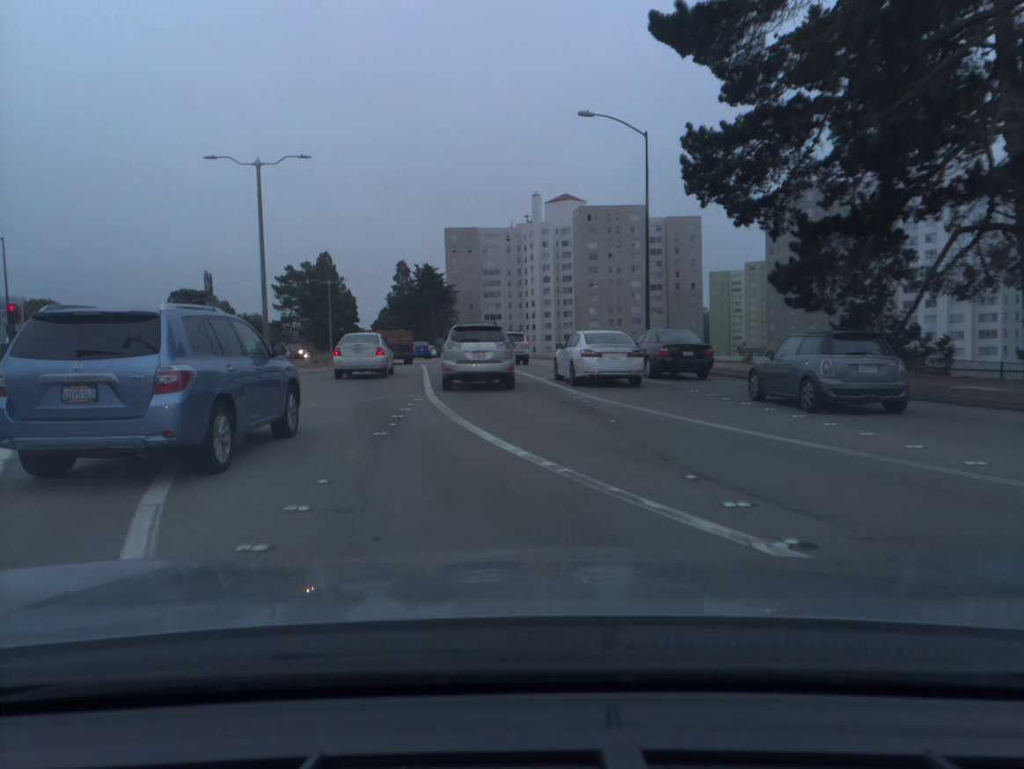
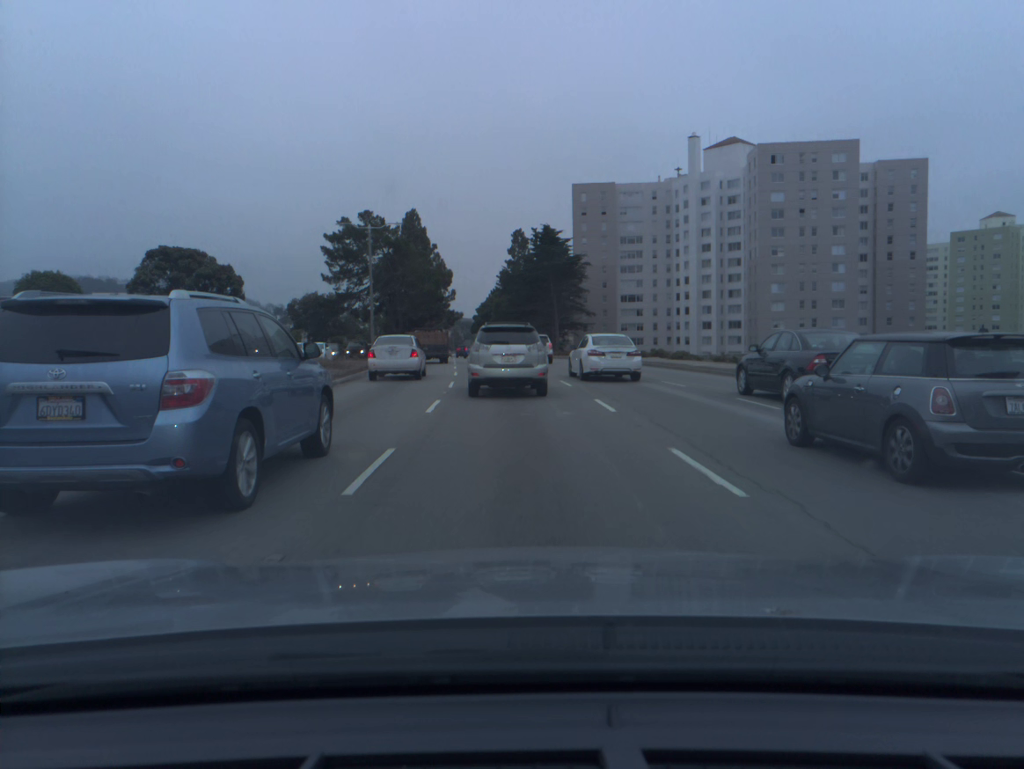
(-3.7, +42.2) m; -9°
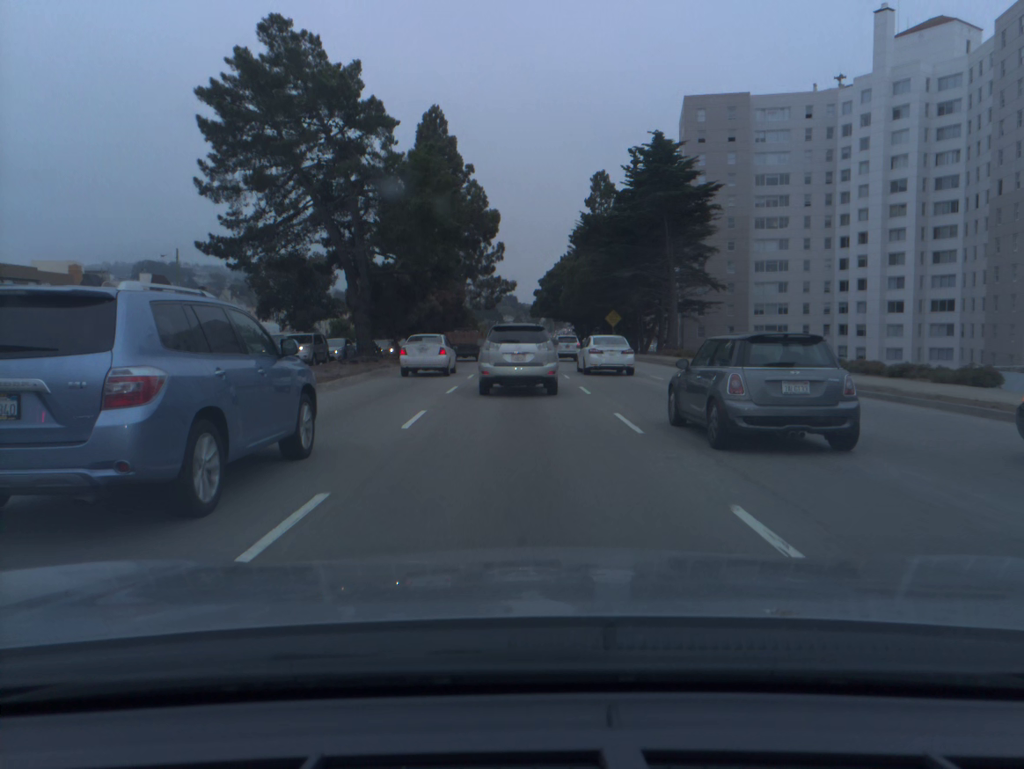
(-2.2, +47.4) m; -5°
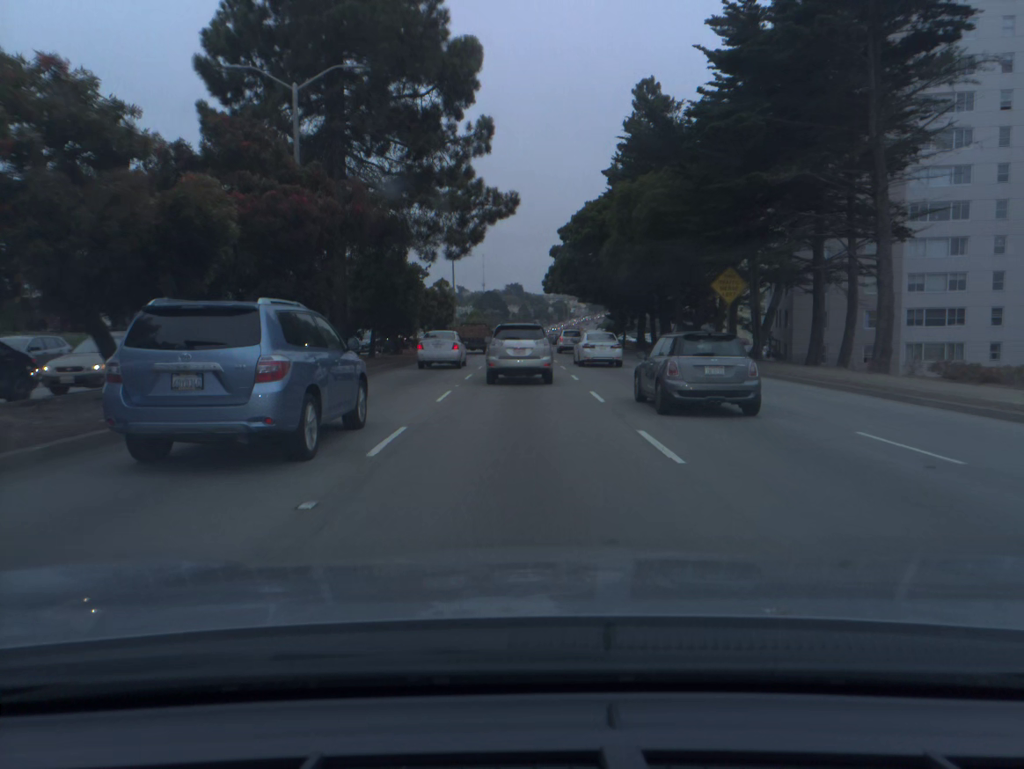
(-0.1, +39.8) m; -1°
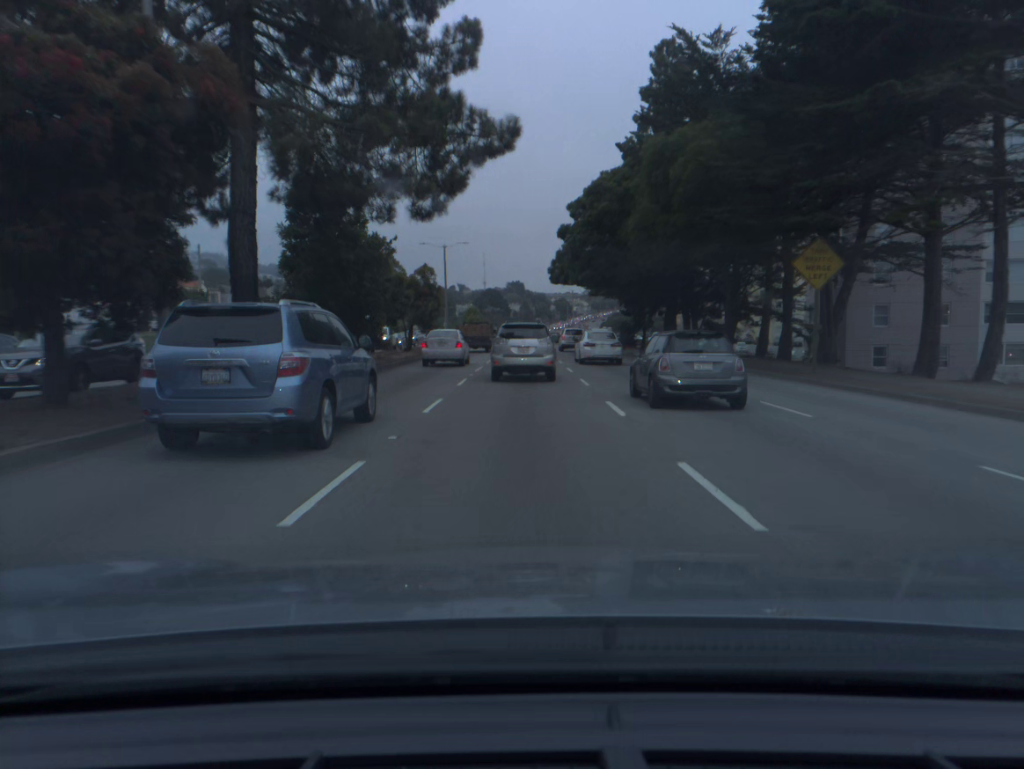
(0.0, +10.3) m; 0°
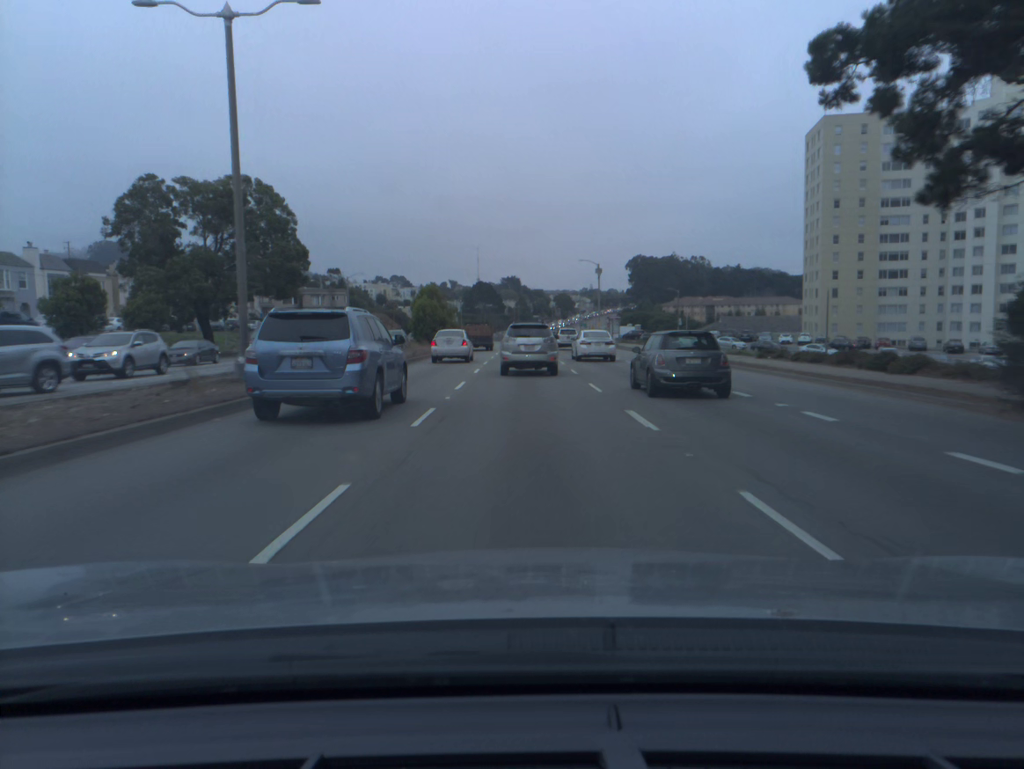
(+0.1, +53.4) m; 0°
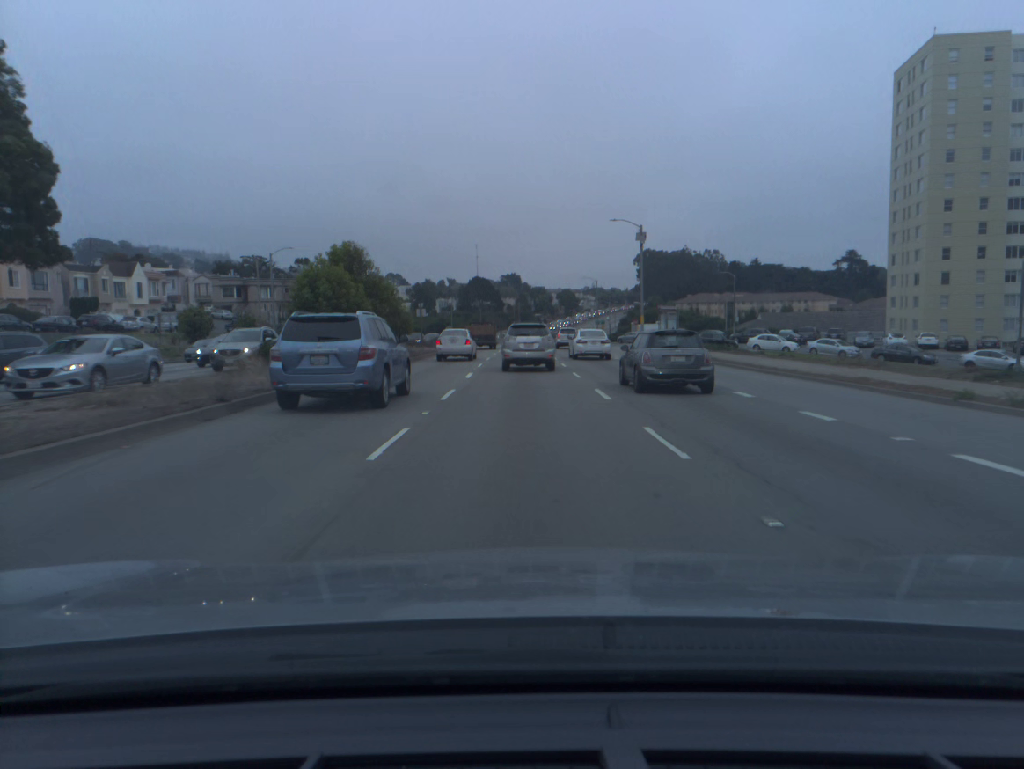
(0.0, +32.6) m; 0°
